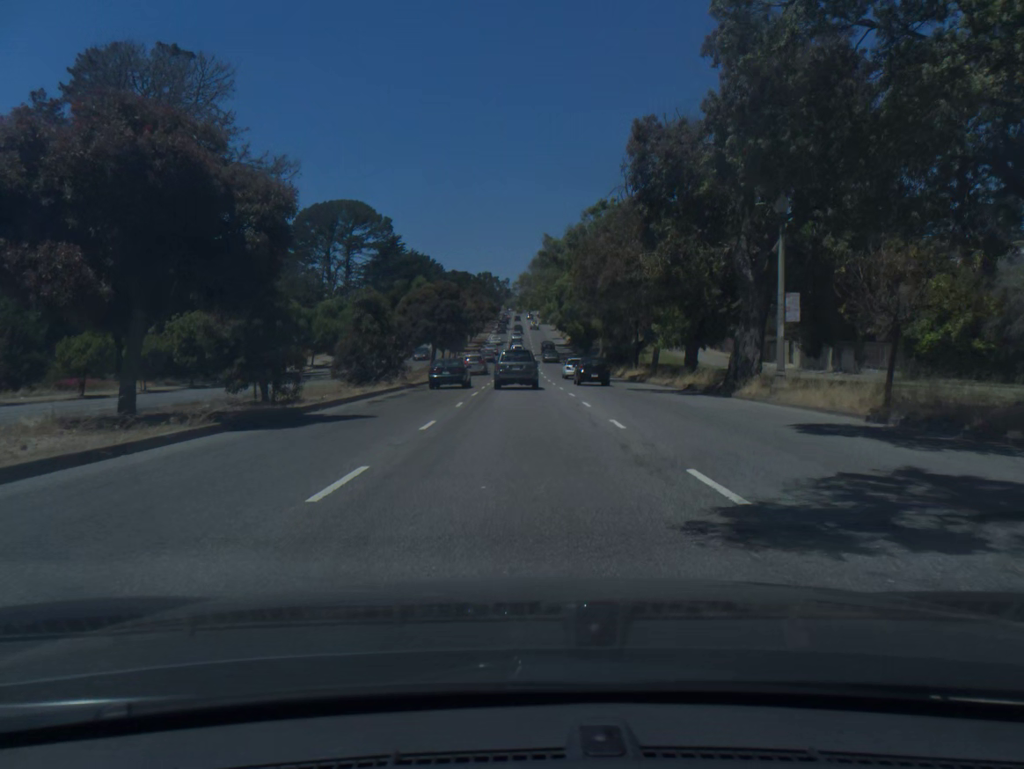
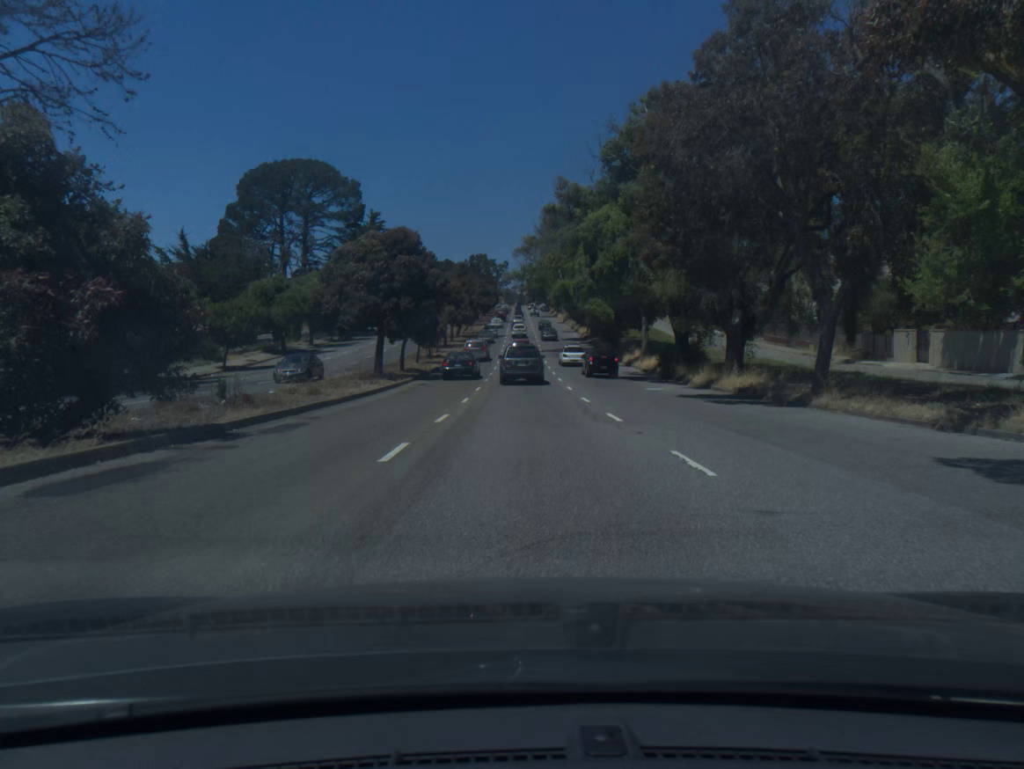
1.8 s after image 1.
(-0.1, +27.0) m; 0°
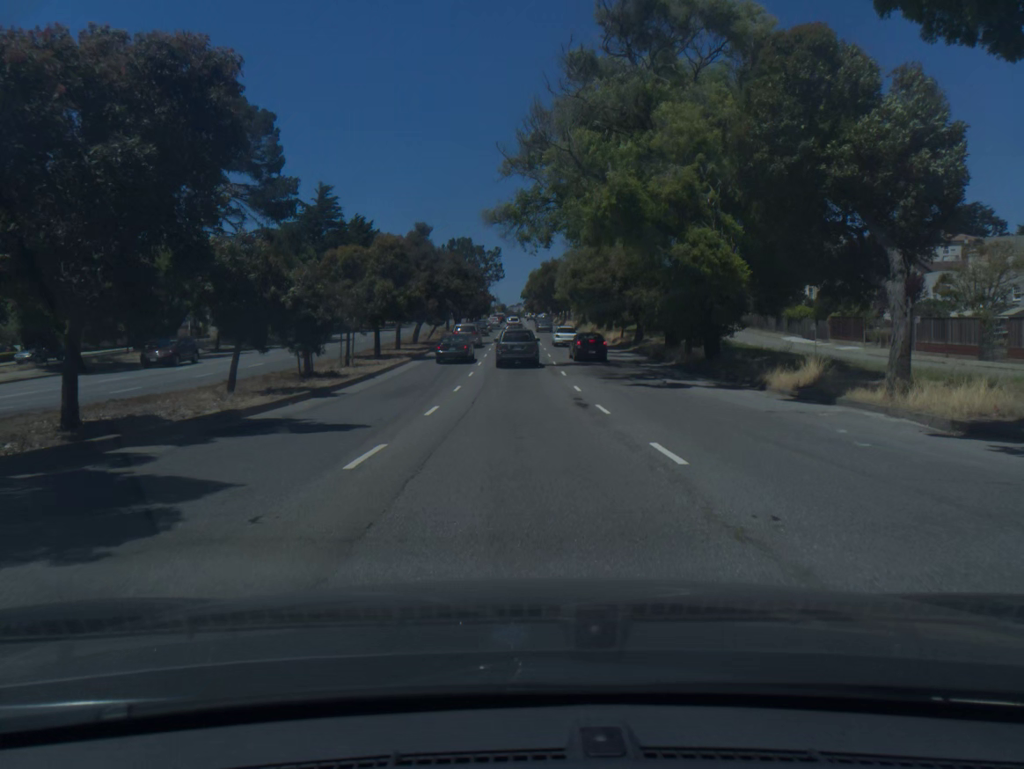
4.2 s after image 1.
(+0.1, +36.2) m; 0°
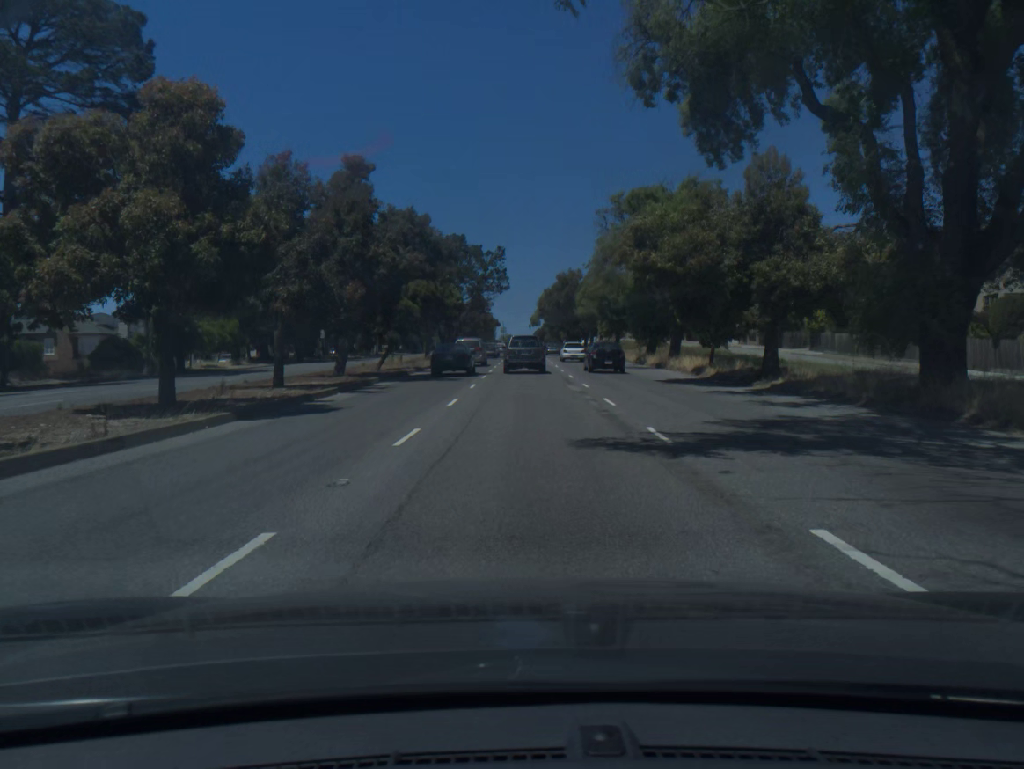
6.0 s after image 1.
(-0.1, +27.1) m; -1°
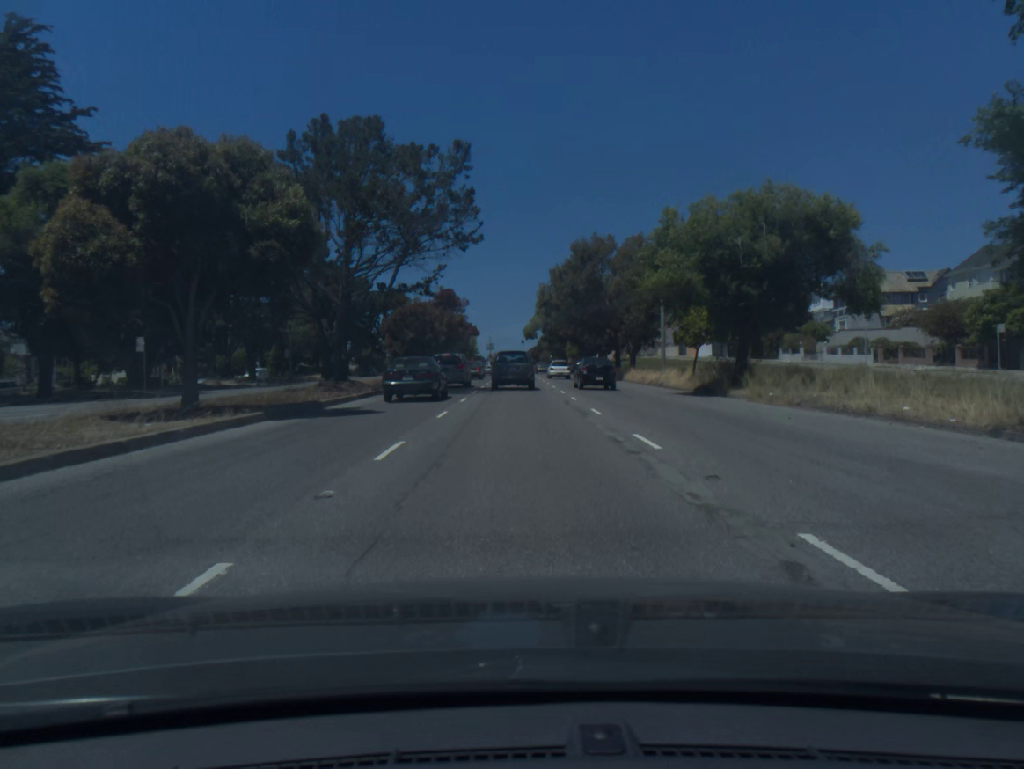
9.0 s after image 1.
(+0.3, +43.5) m; +1°
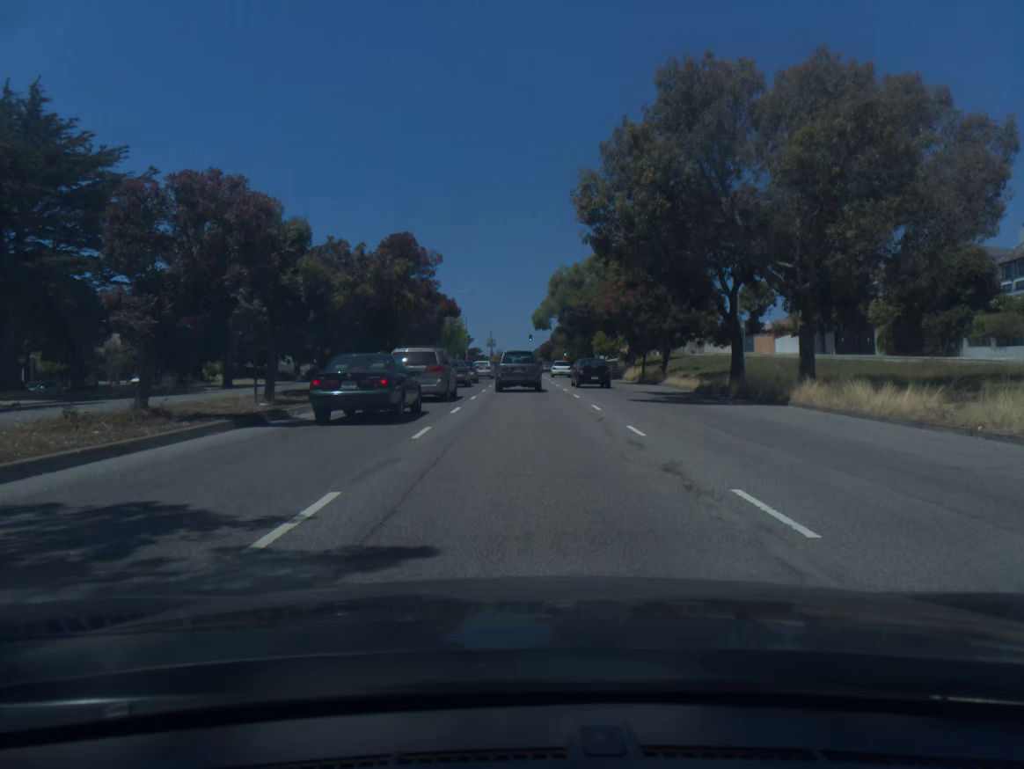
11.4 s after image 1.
(0.0, +33.9) m; 0°
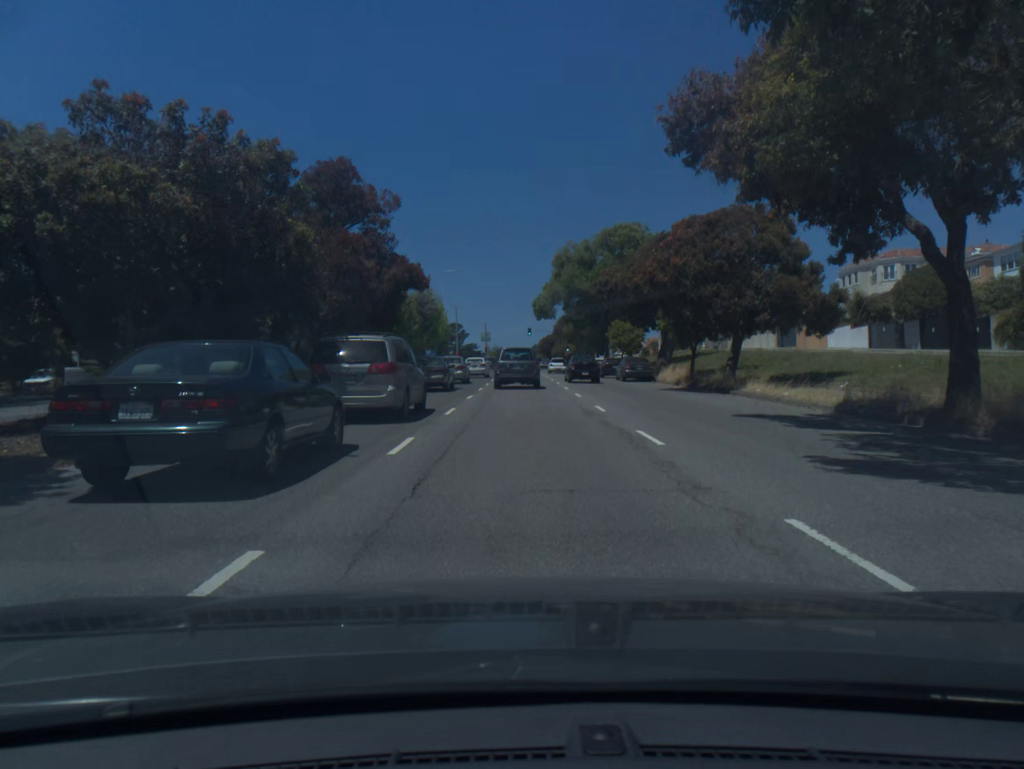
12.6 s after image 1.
(0.0, +16.2) m; 0°
